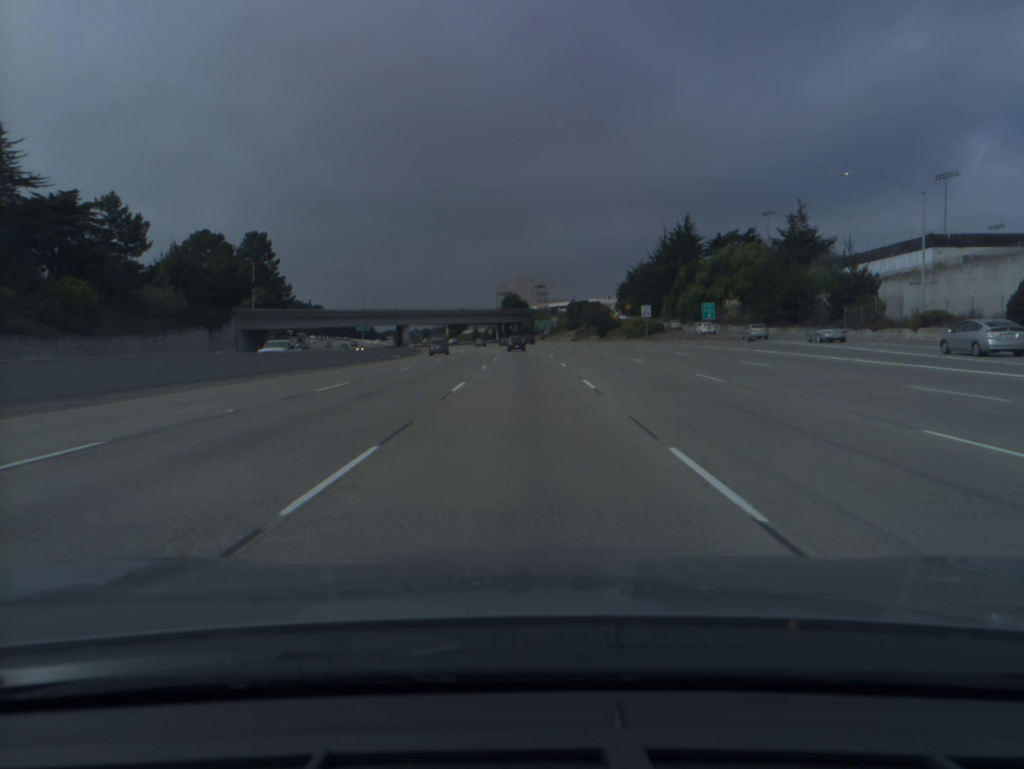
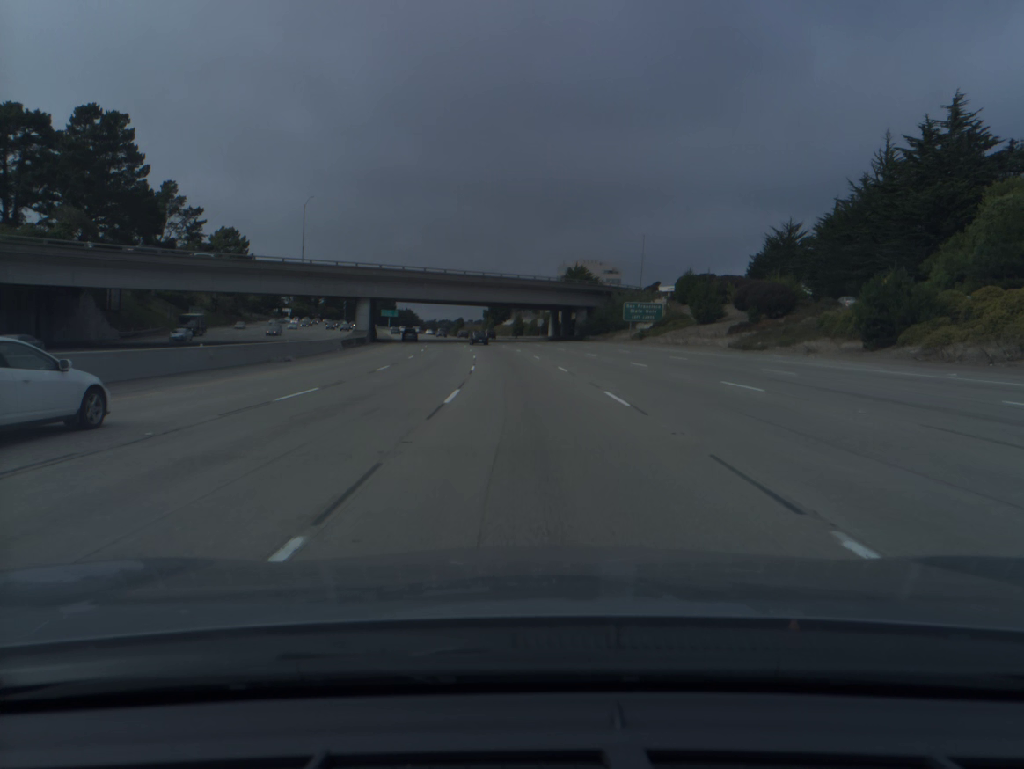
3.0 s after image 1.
(-1.9, +89.8) m; -4°
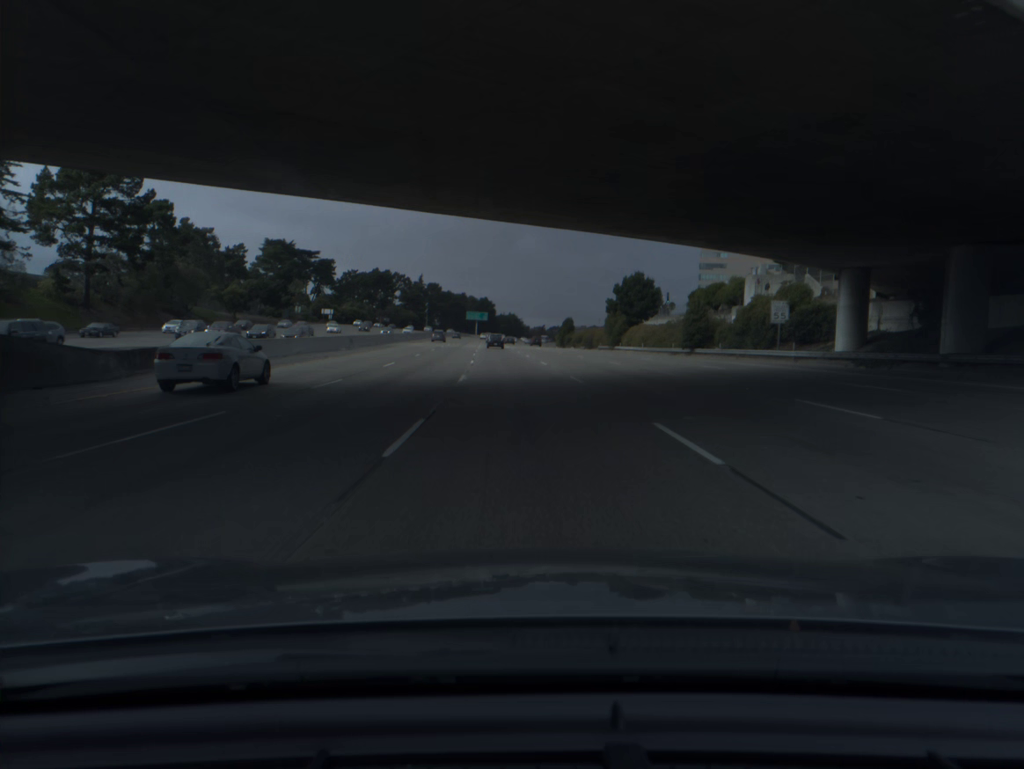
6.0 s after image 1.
(-6.4, +92.3) m; -8°
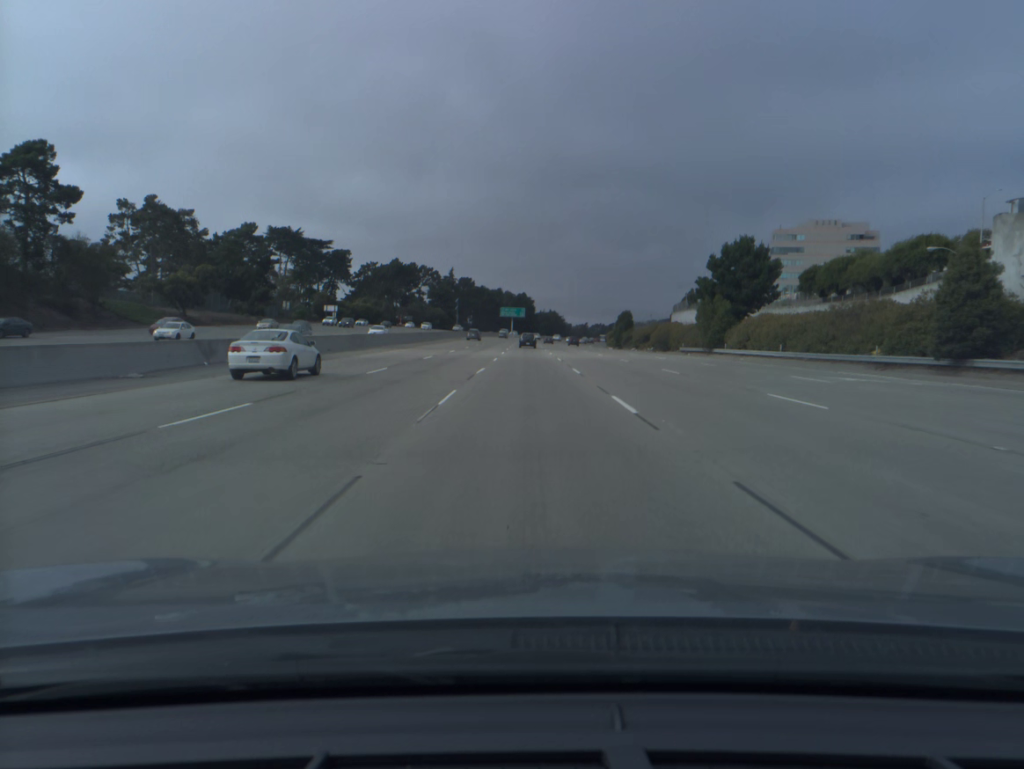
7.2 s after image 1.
(-1.1, +37.3) m; -3°
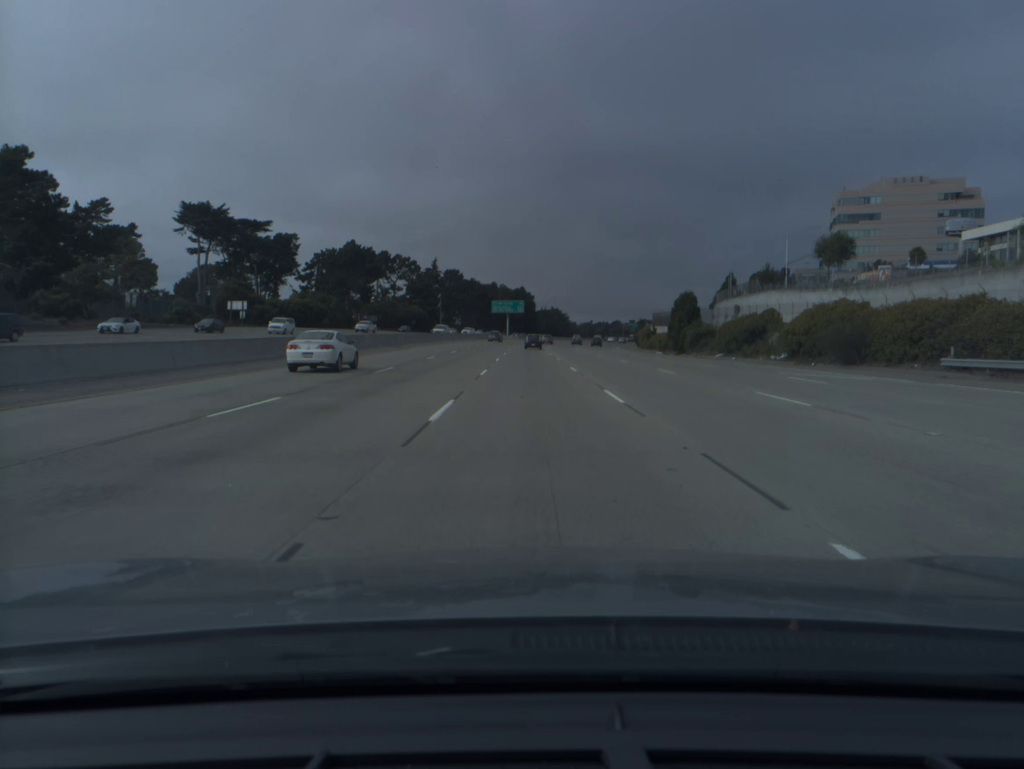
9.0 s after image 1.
(-0.3, +56.1) m; 0°
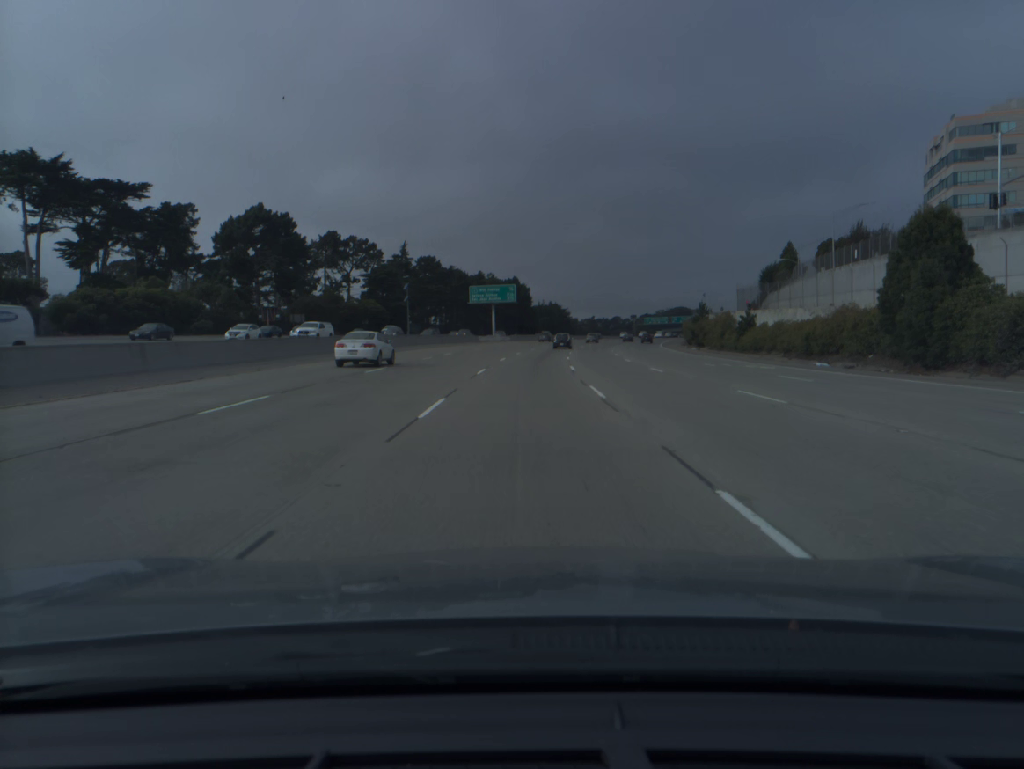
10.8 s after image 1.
(+0.2, +56.5) m; 0°
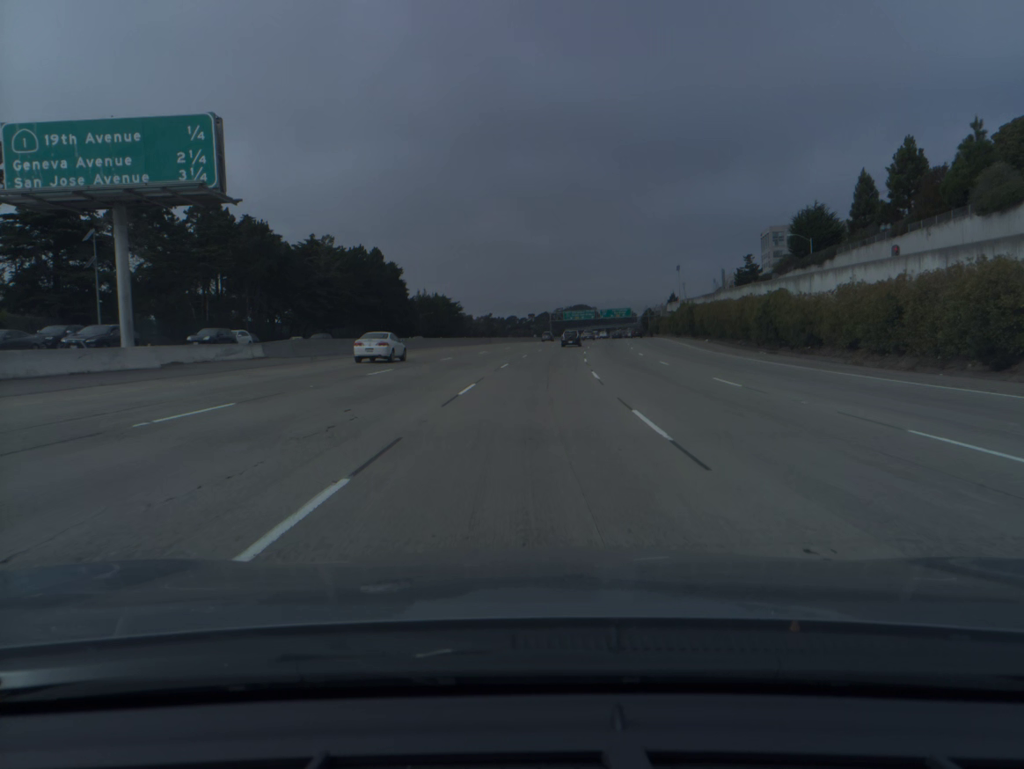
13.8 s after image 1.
(+4.6, +94.7) m; +8°
